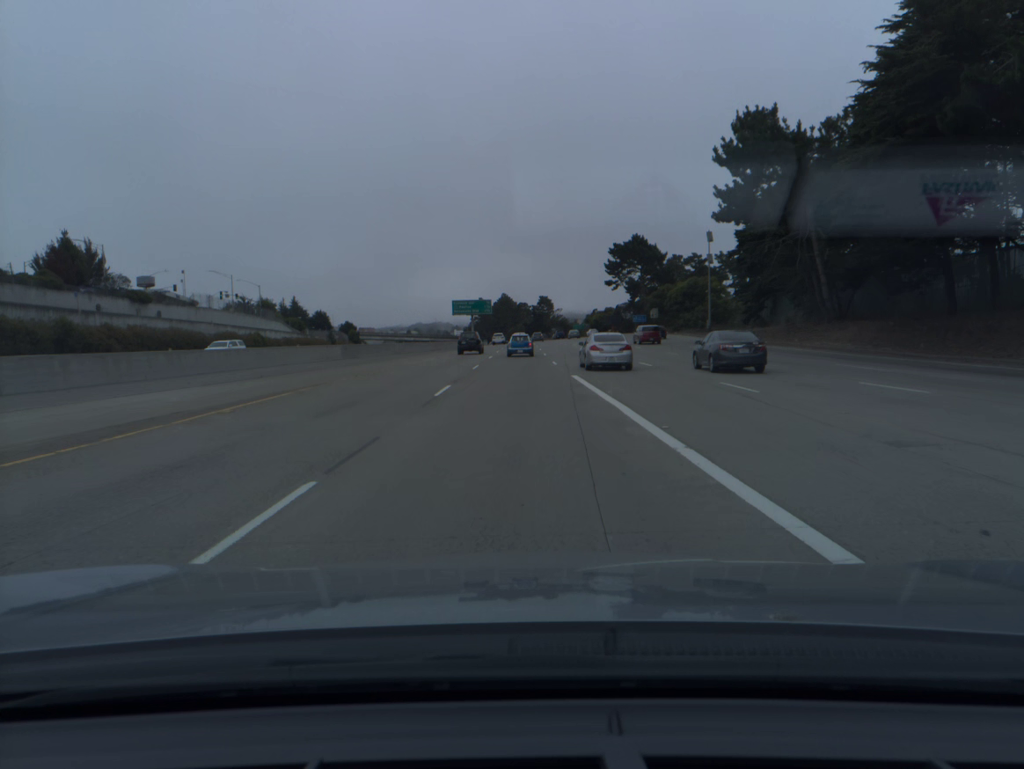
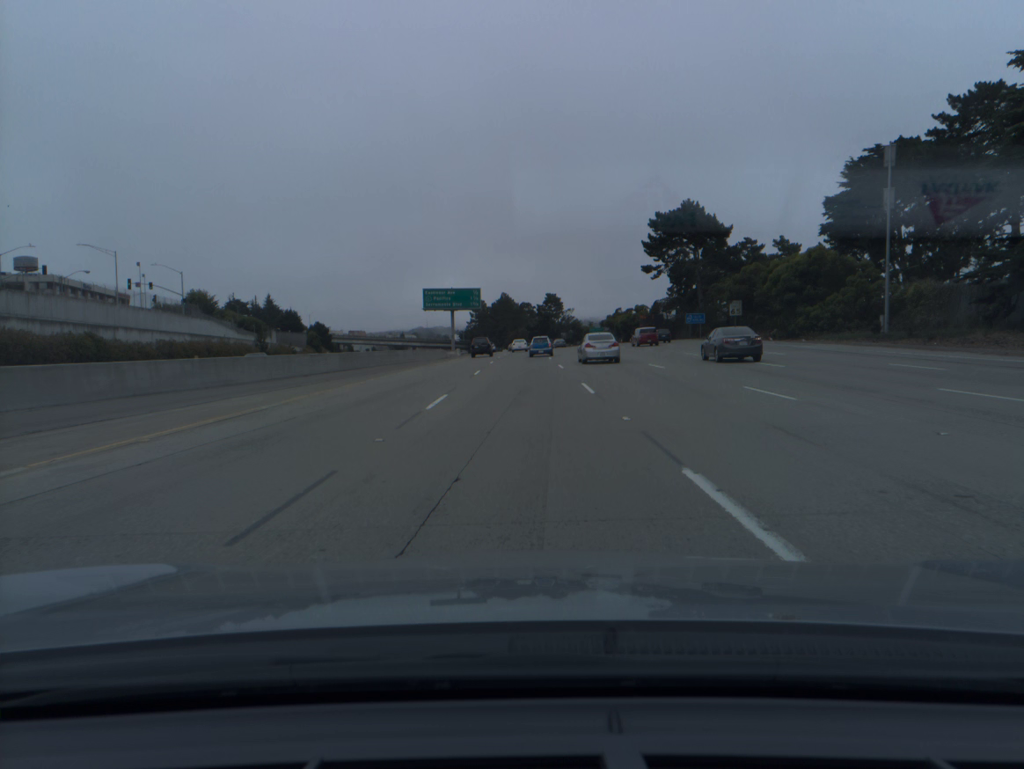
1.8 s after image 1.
(-0.2, +47.1) m; 0°
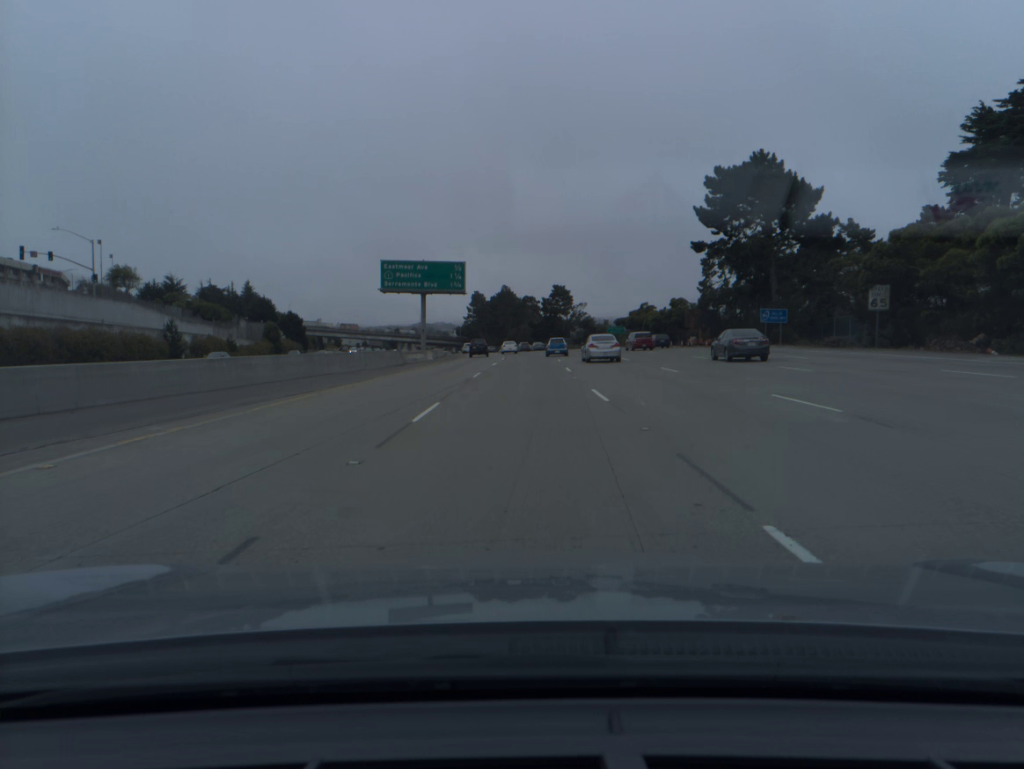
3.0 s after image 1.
(-0.1, +31.7) m; 0°
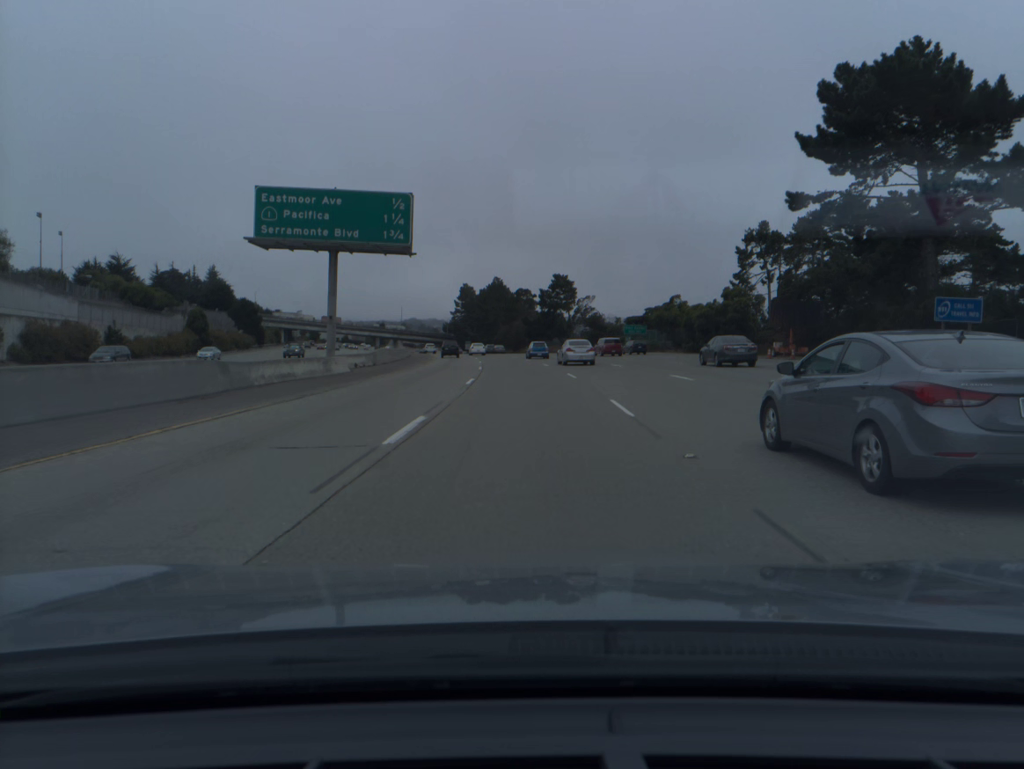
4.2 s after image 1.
(+0.1, +31.7) m; +1°
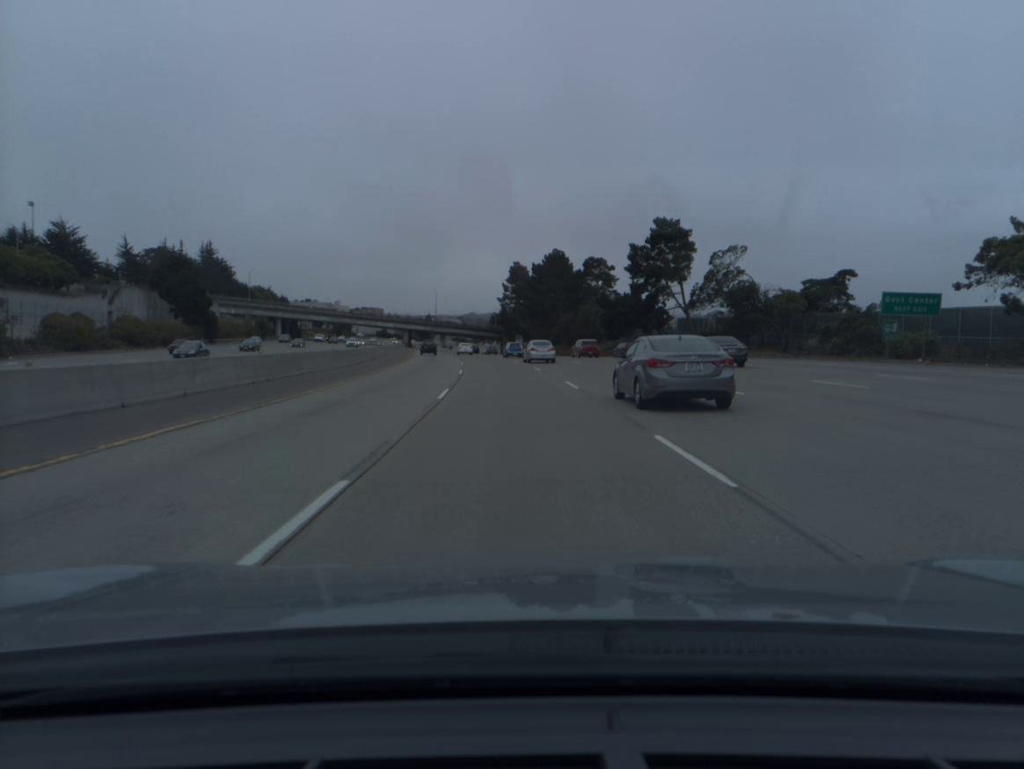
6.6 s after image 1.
(-1.6, +64.8) m; -4°
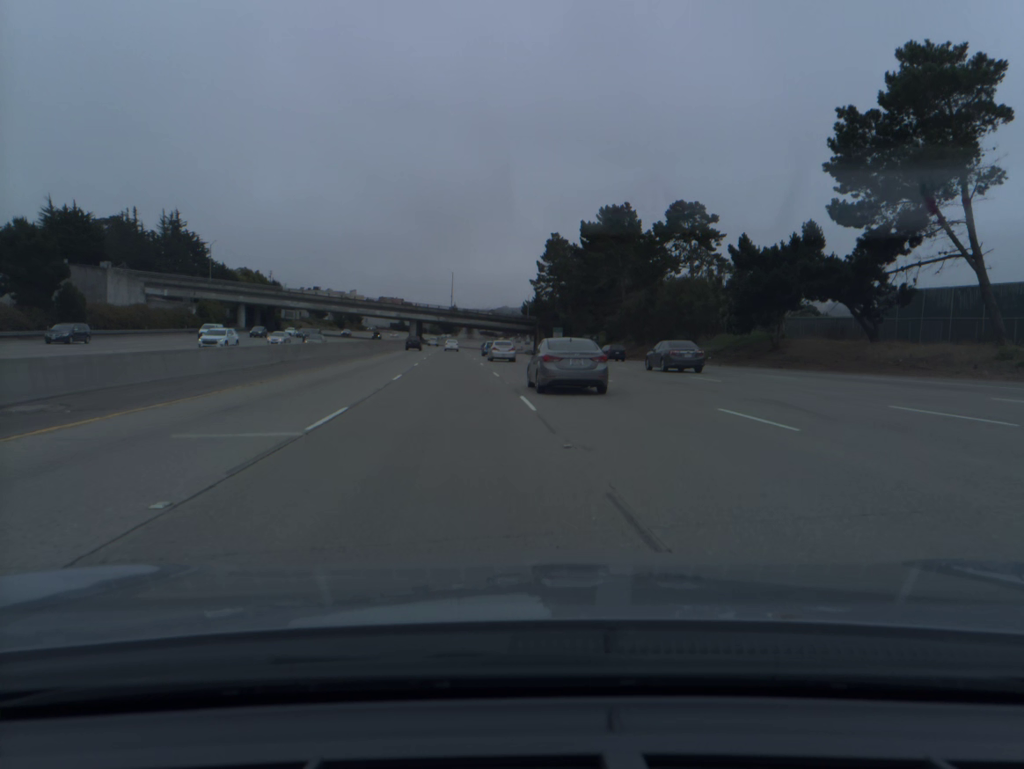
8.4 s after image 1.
(-1.4, +50.7) m; -3°
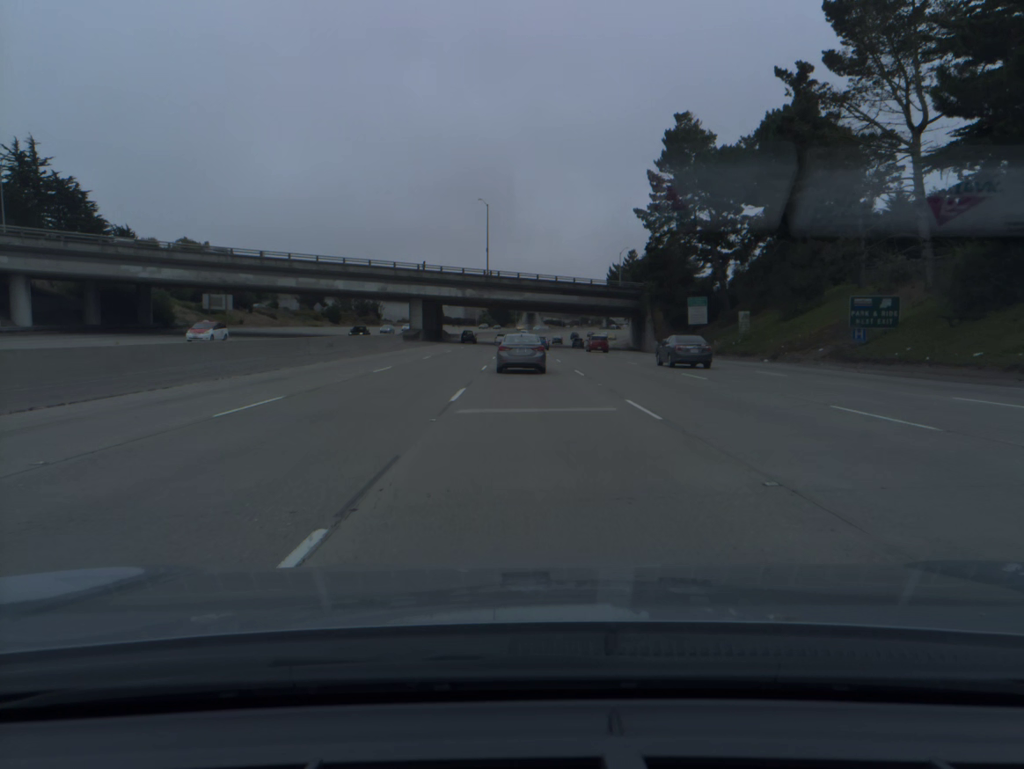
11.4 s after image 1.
(-4.3, +86.1) m; -5°
